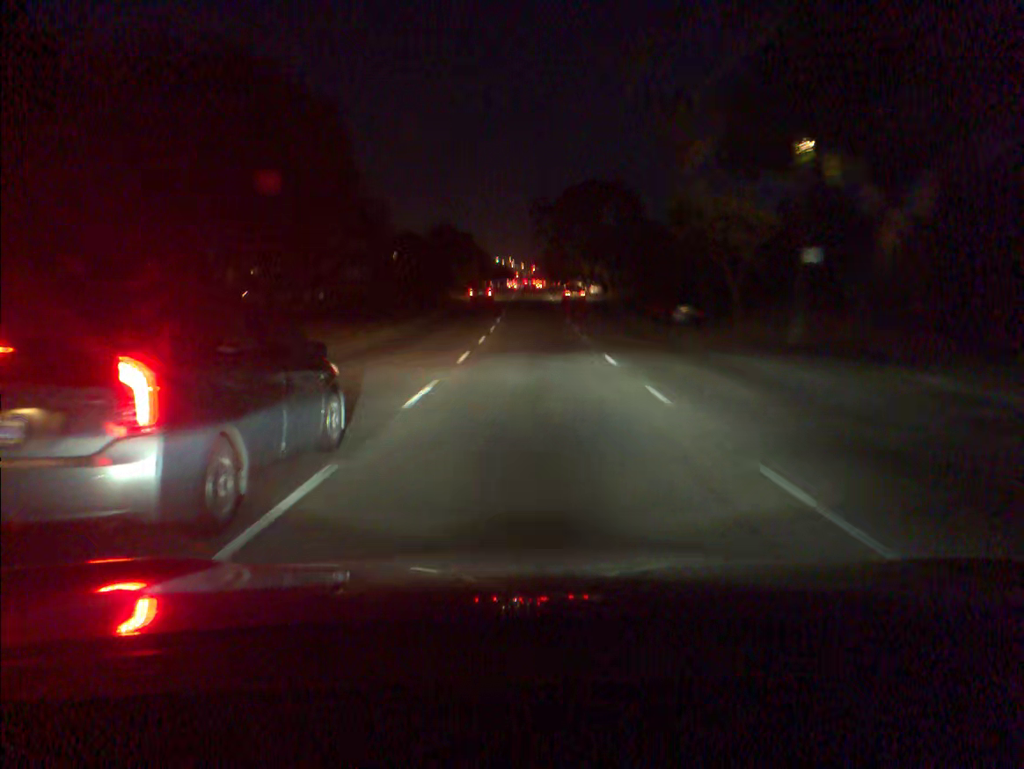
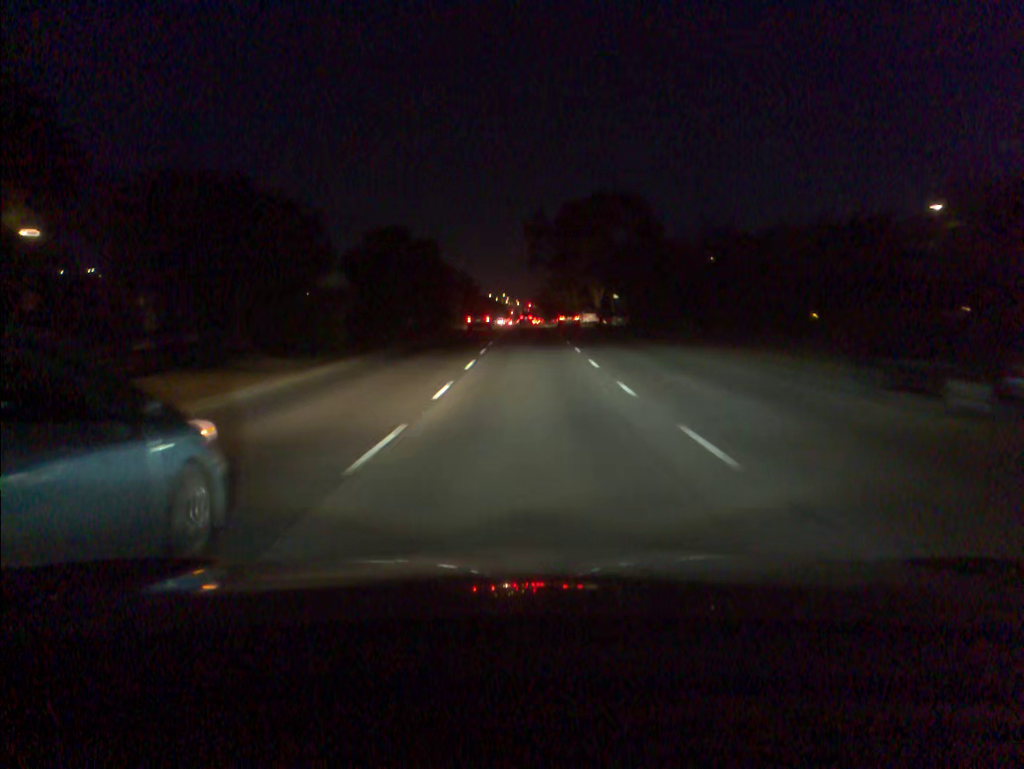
(0.0, +25.4) m; 0°
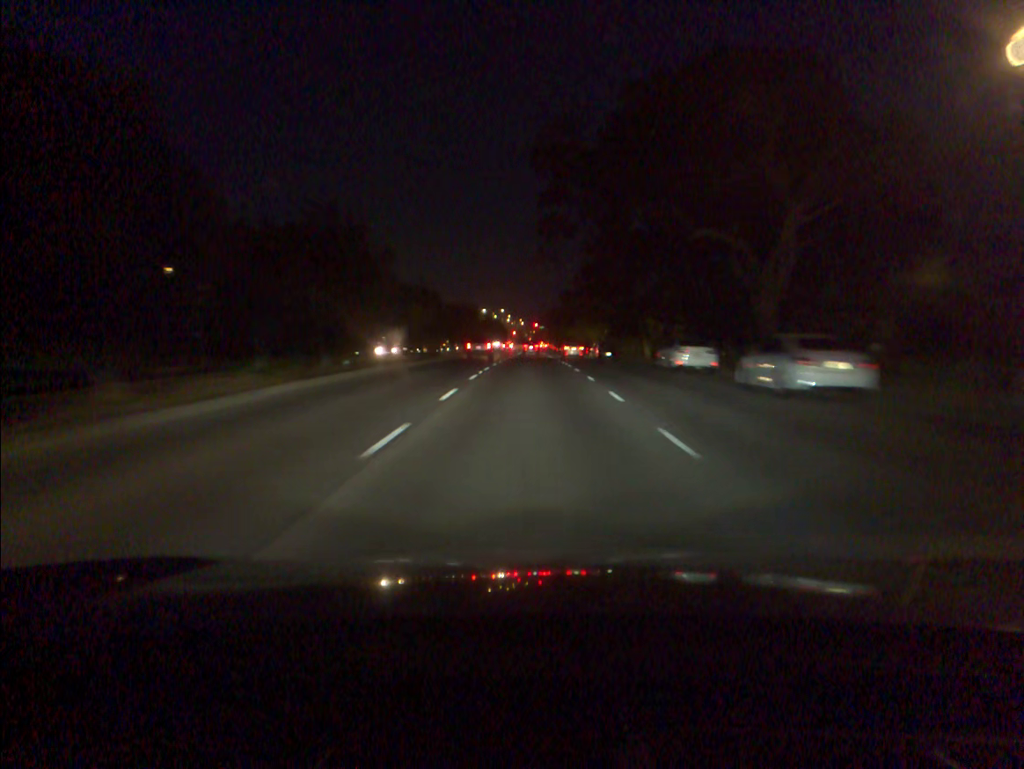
(-0.3, +63.4) m; -1°
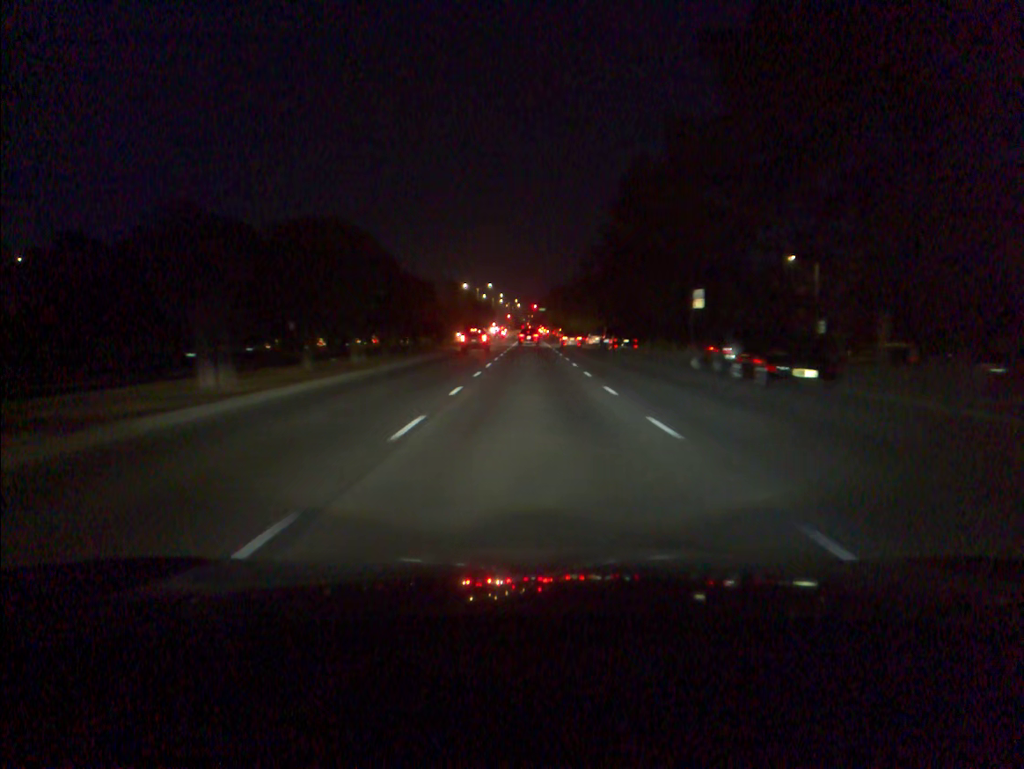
(0.0, +48.8) m; 0°
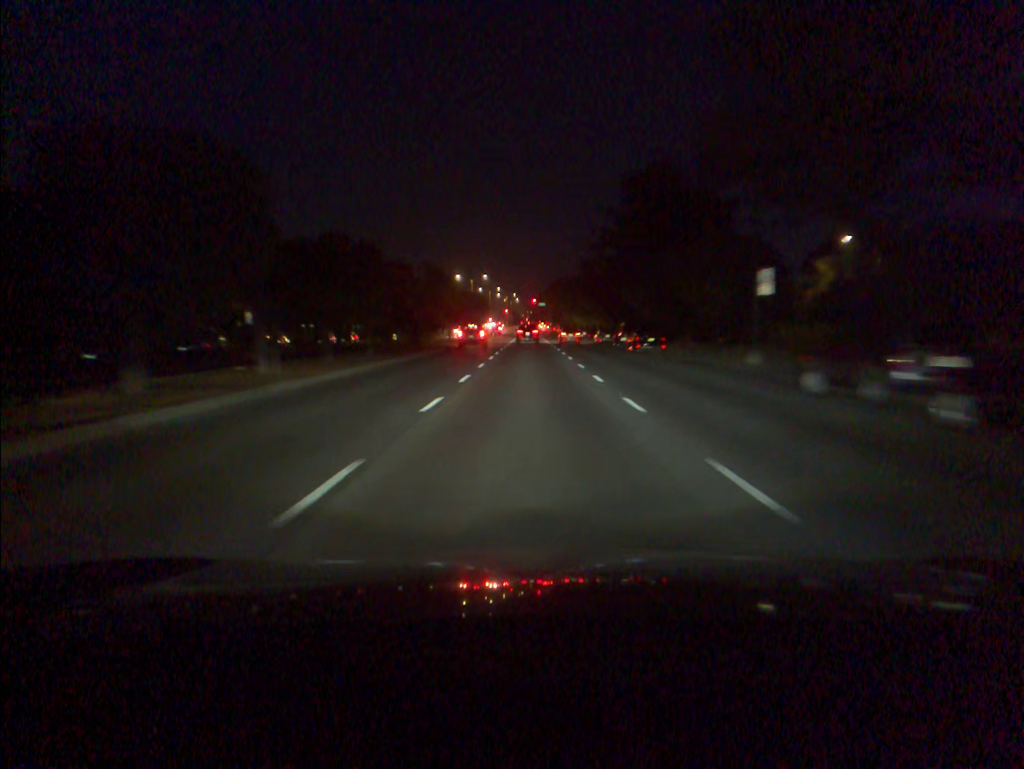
(0.0, +11.7) m; 0°
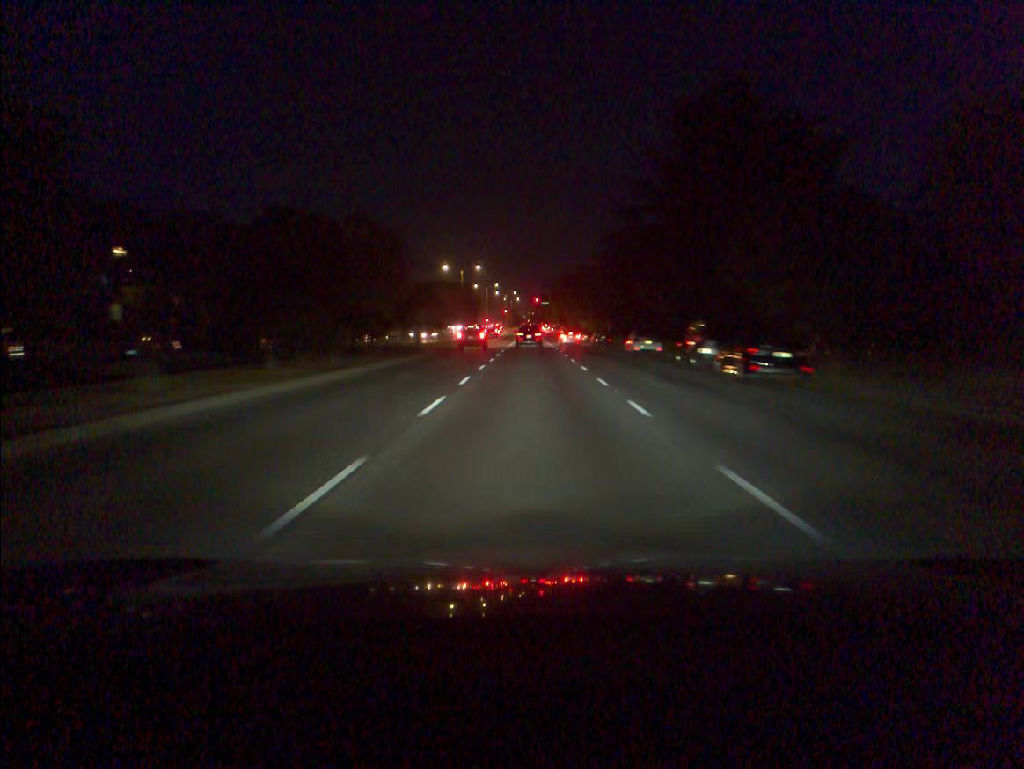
(0.0, +22.2) m; 0°
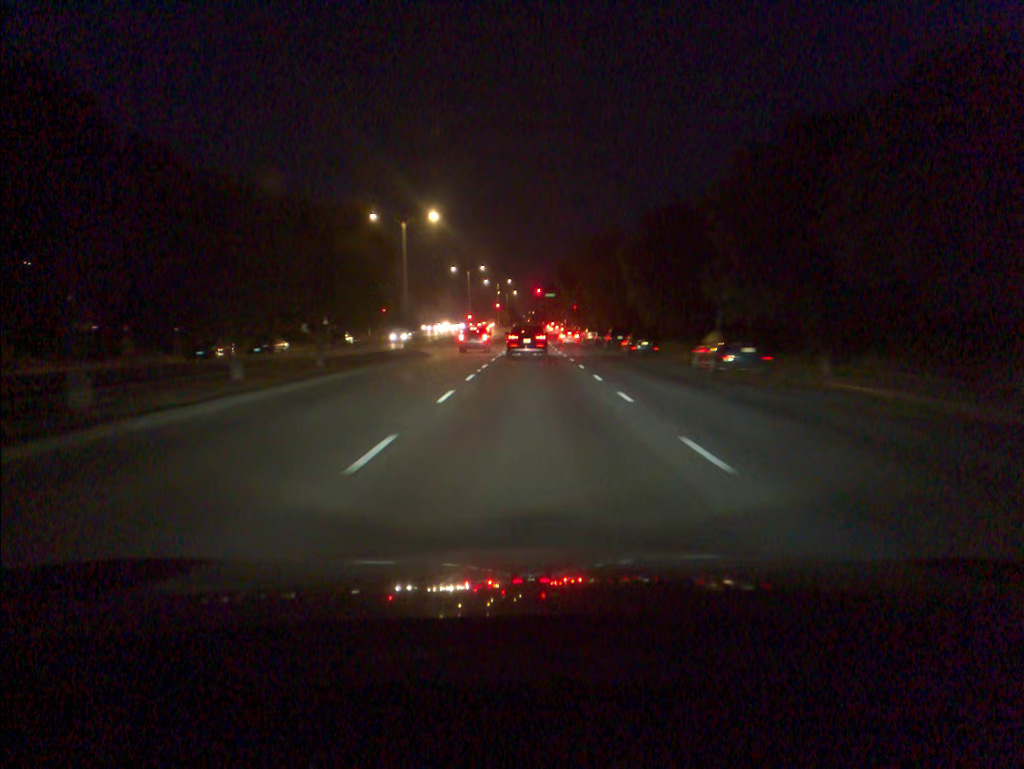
(+0.1, +48.4) m; 0°
